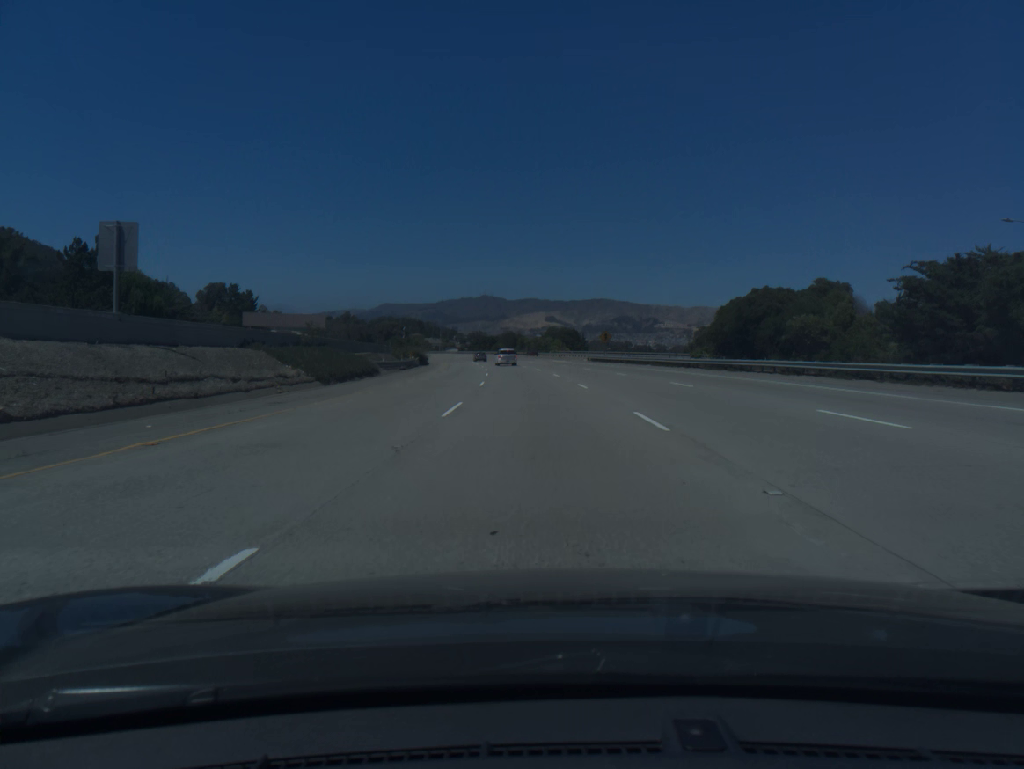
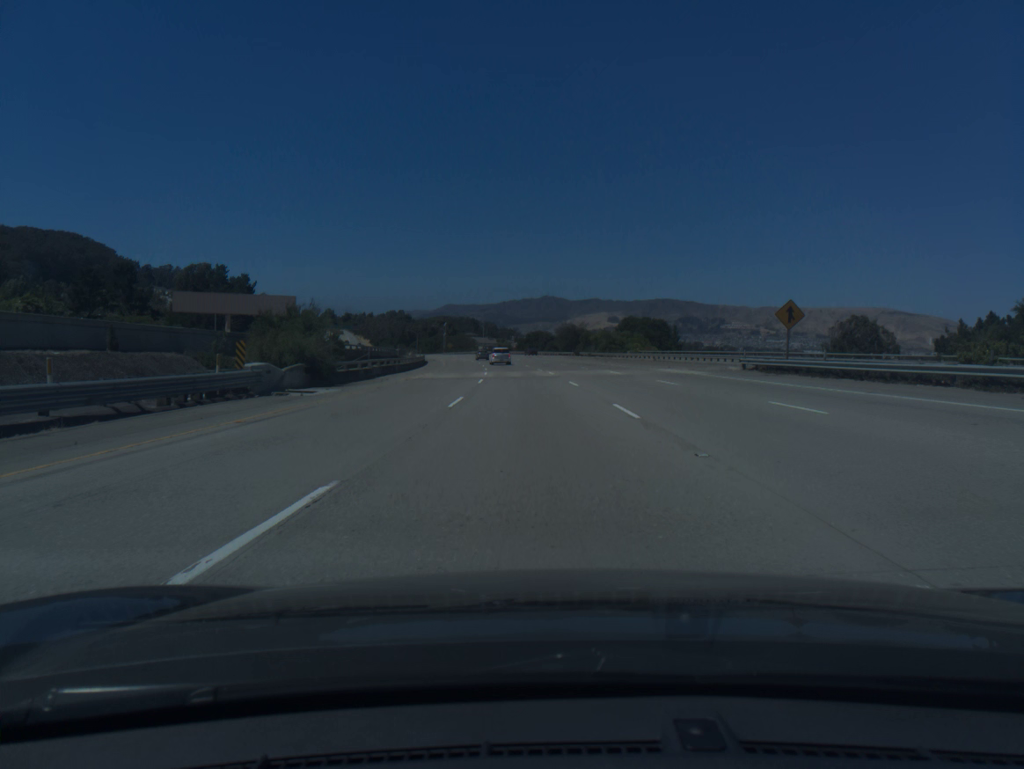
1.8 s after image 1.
(-2.1, +55.4) m; -4°
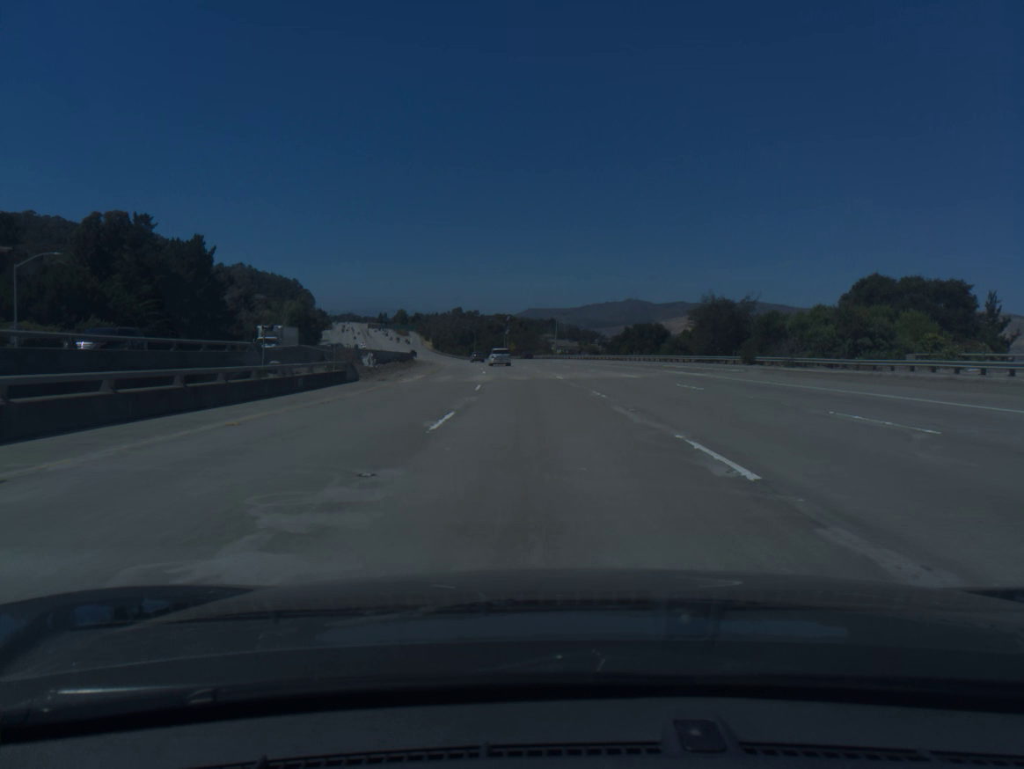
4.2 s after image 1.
(-4.0, +73.6) m; -6°
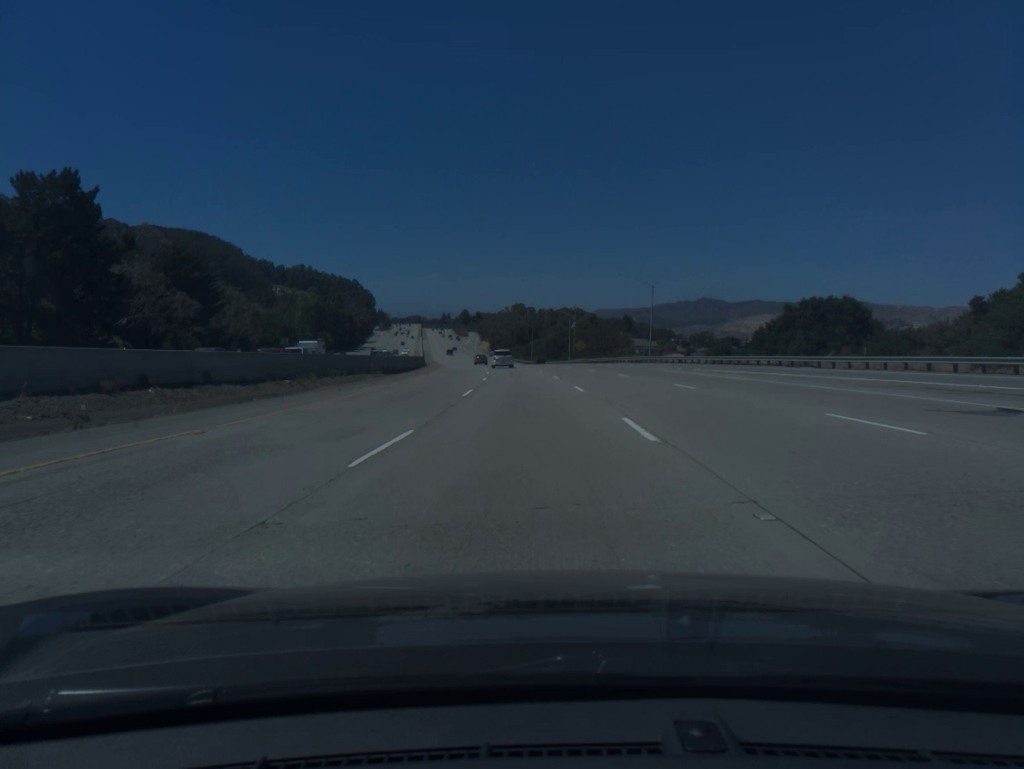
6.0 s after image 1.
(-2.1, +55.1) m; -5°
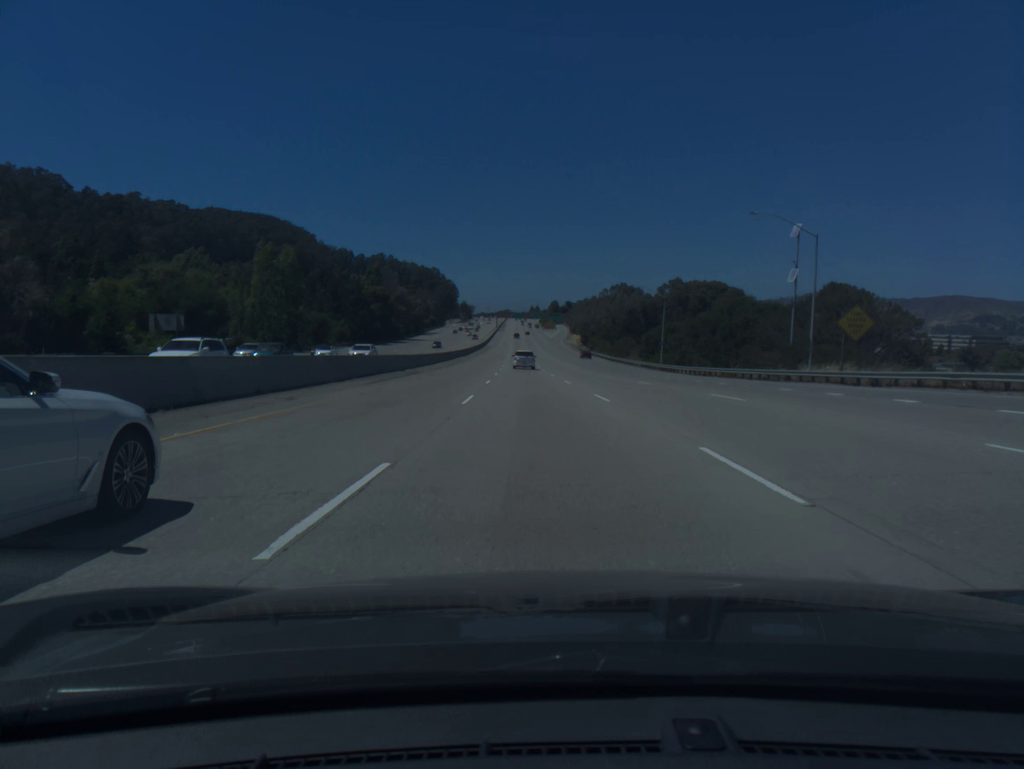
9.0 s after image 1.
(-6.1, +91.5) m; -7°
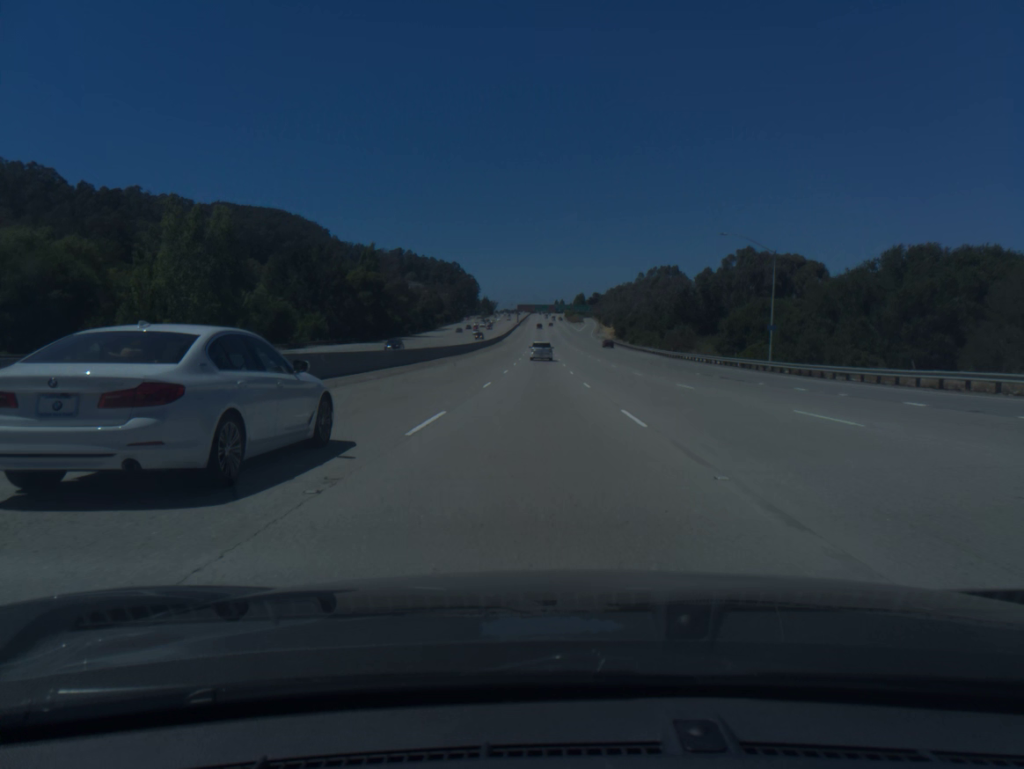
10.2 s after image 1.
(-0.6, +36.9) m; -2°
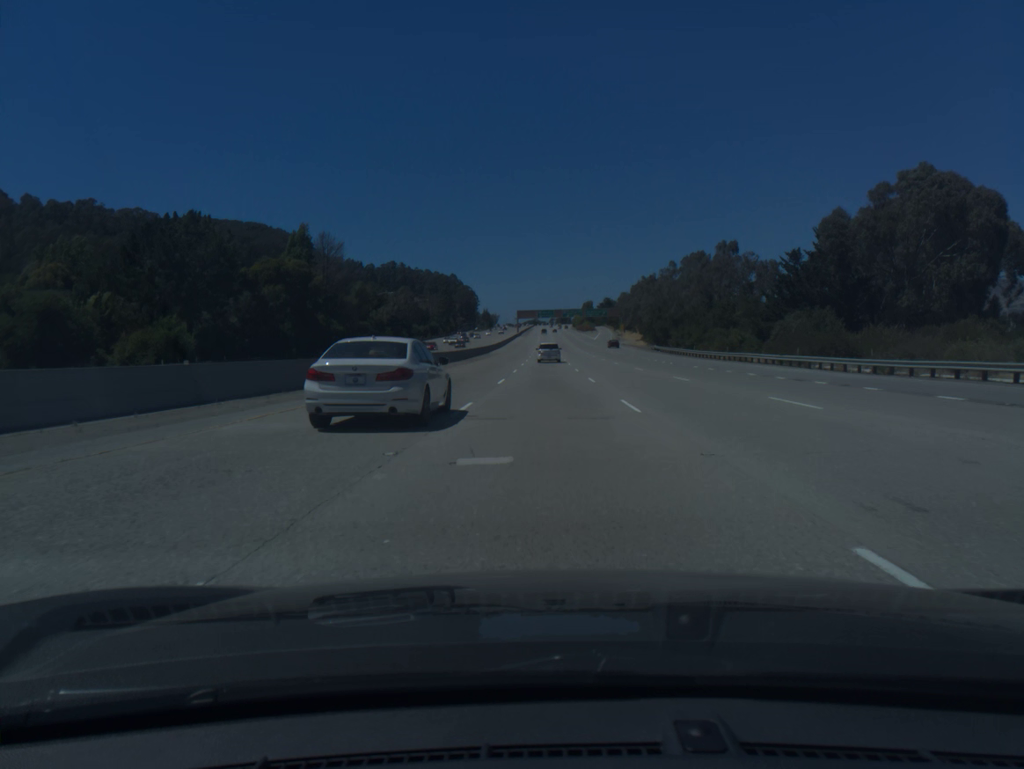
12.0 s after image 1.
(-0.4, +55.5) m; 0°
